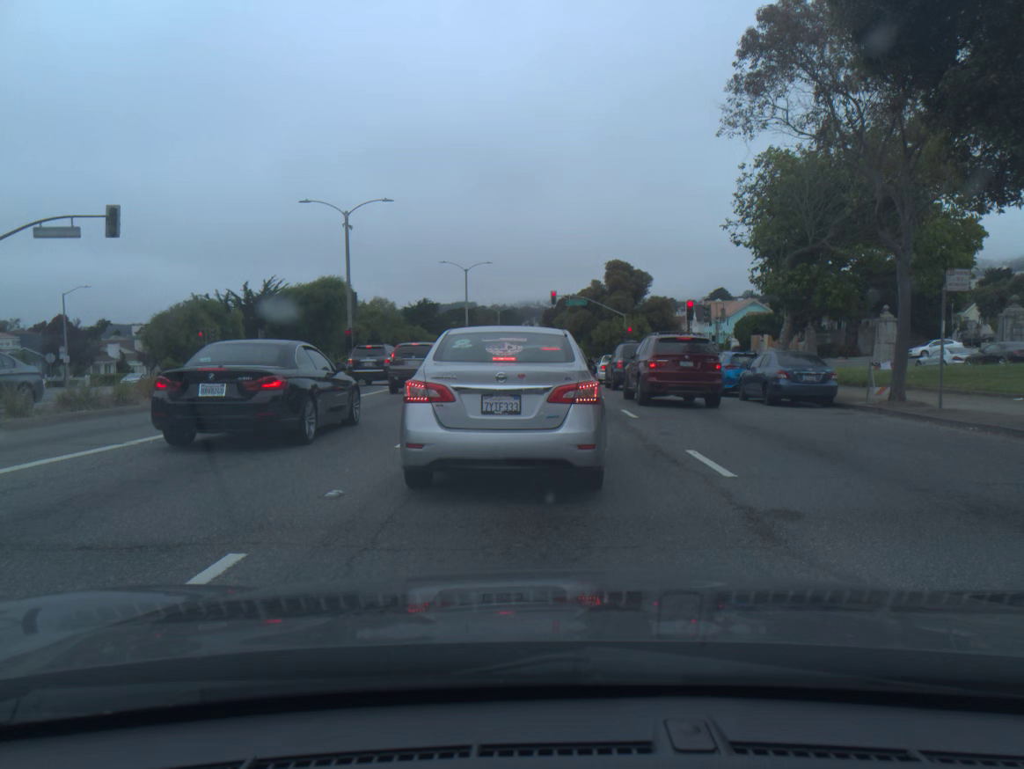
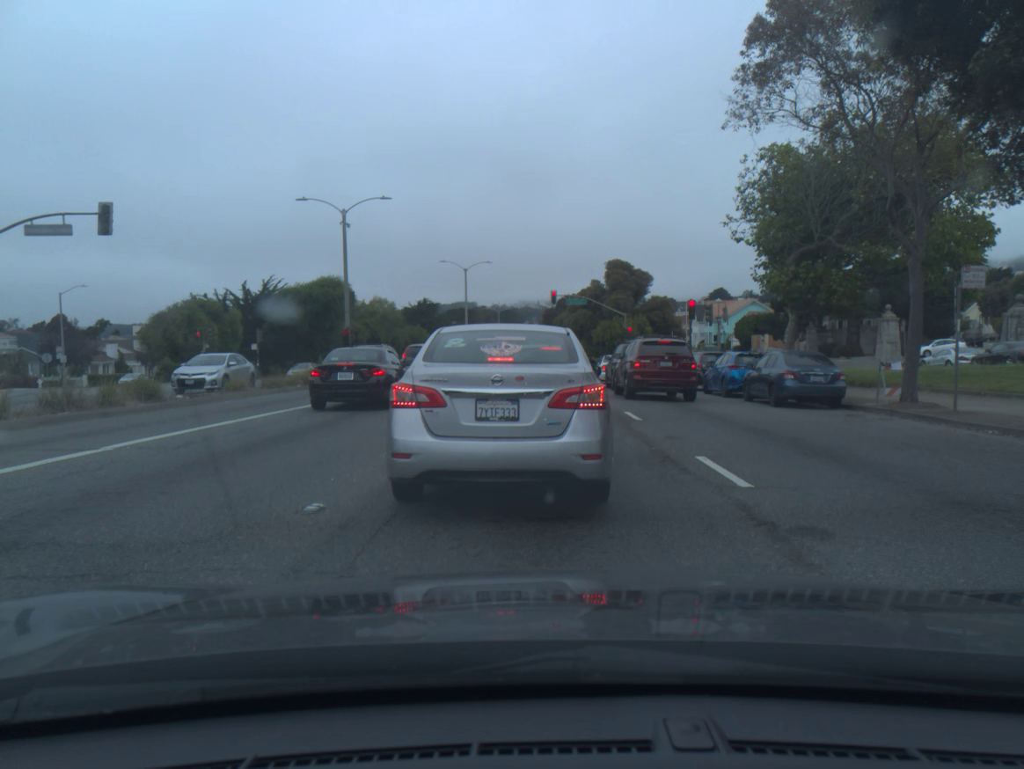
(0.0, +0.6) m; 0°
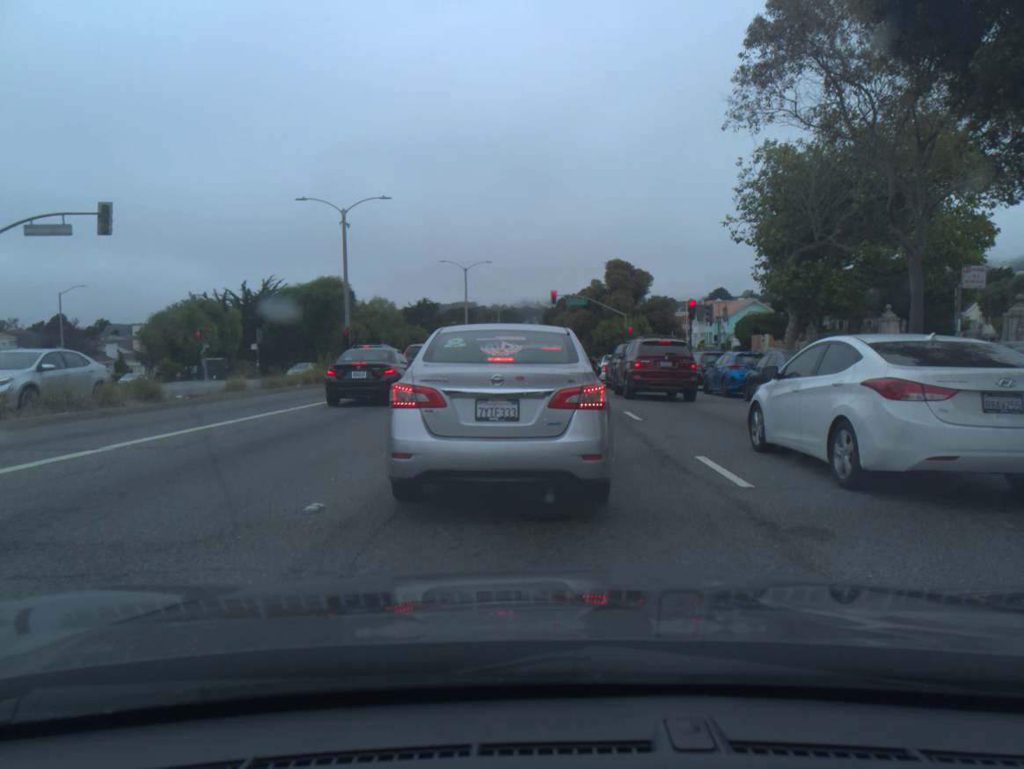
(0.0, 0.0) m; 0°
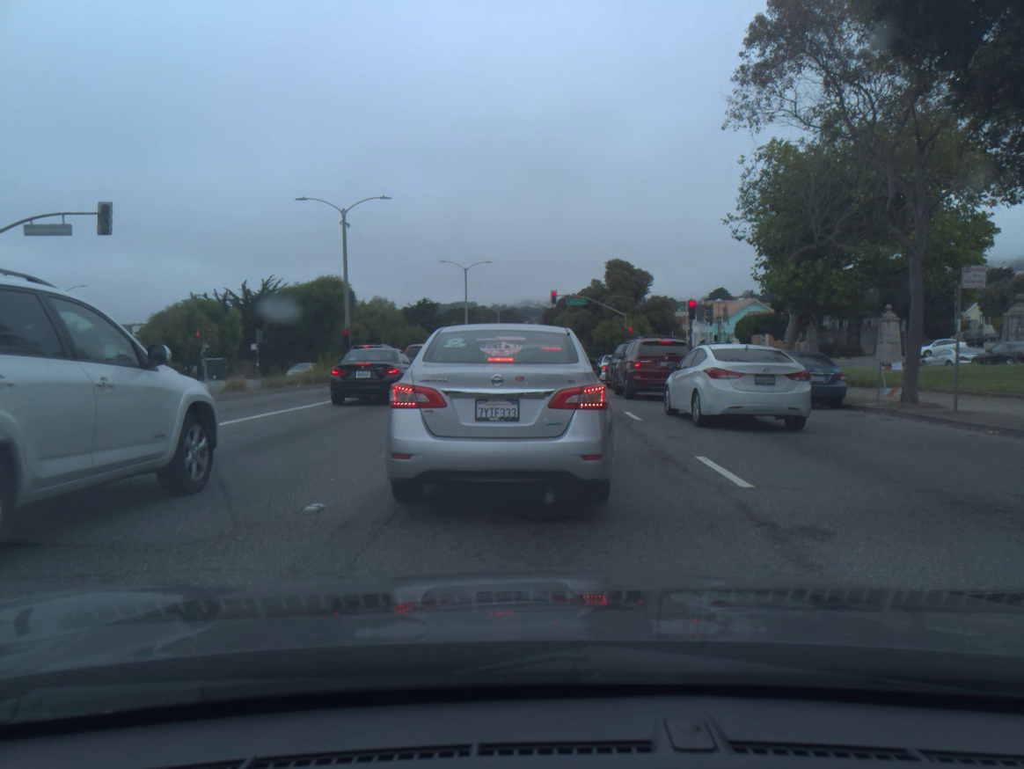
(0.0, 0.0) m; 0°
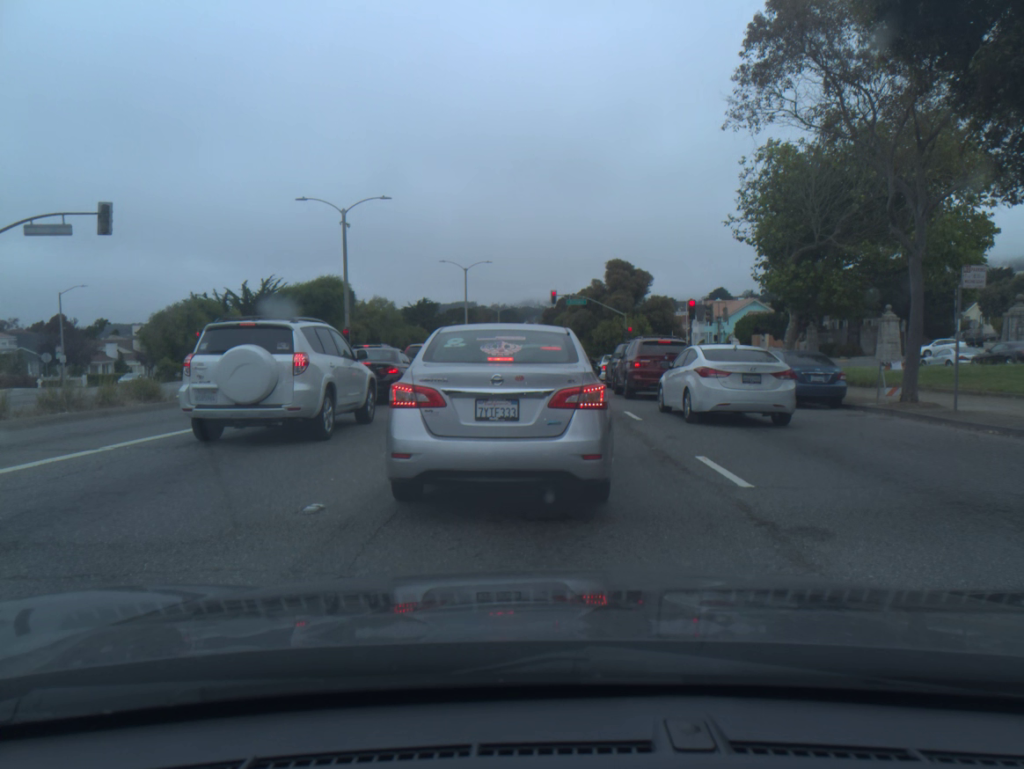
(0.0, 0.0) m; 0°
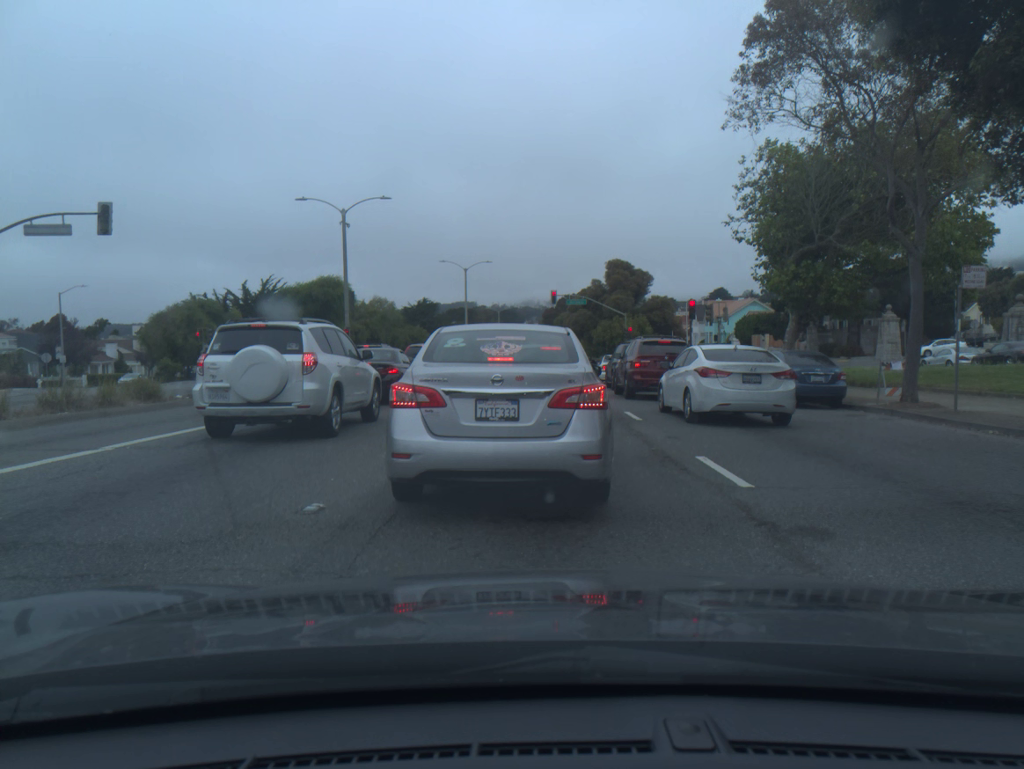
(0.0, 0.0) m; 0°
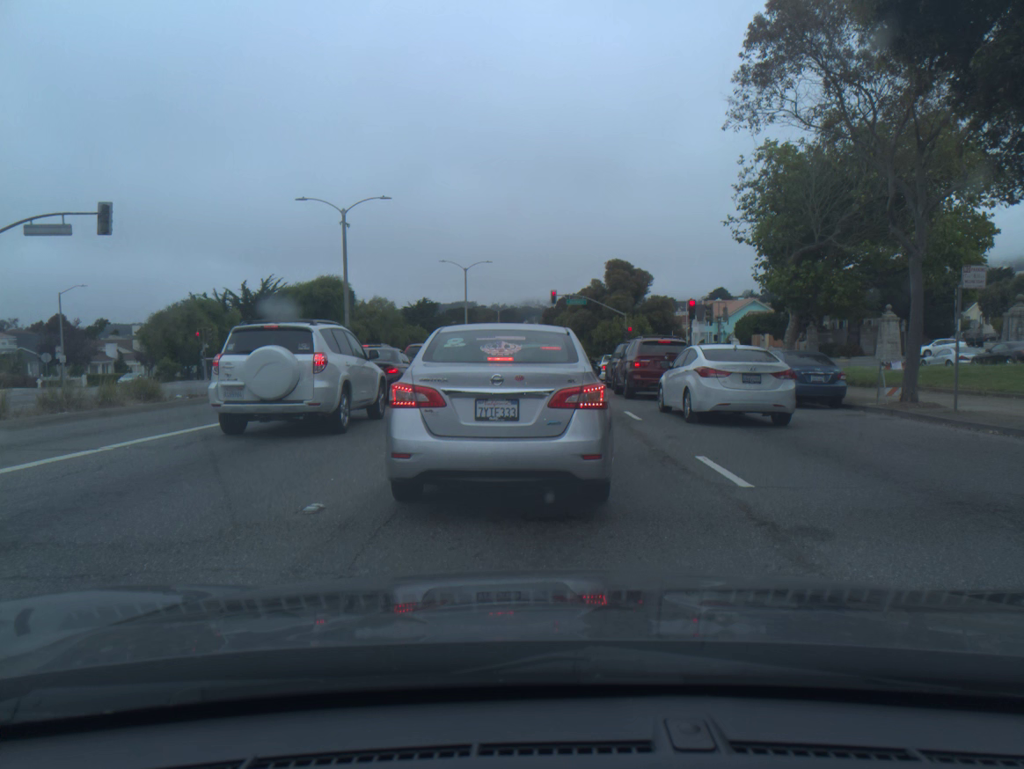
(0.0, 0.0) m; 0°
